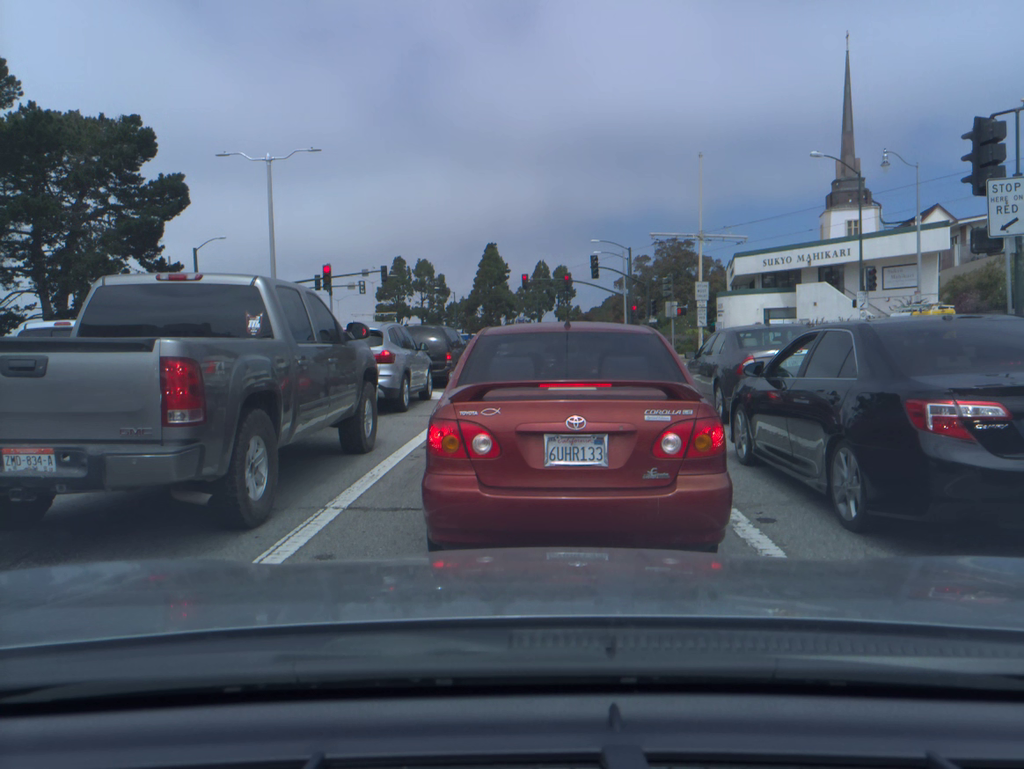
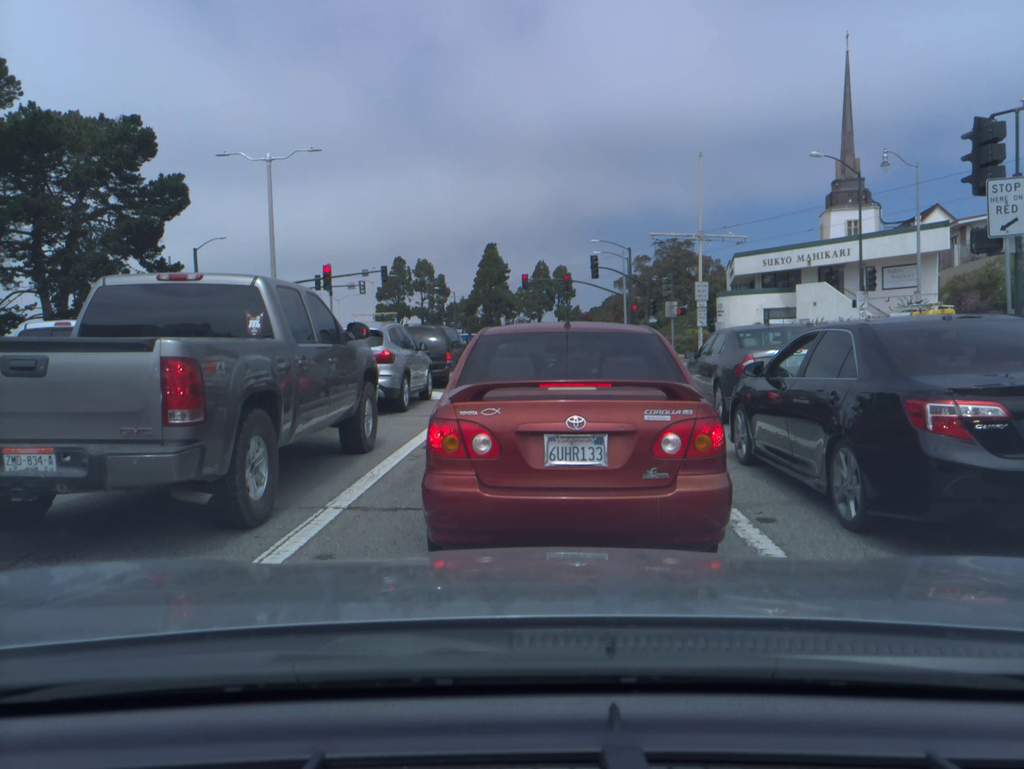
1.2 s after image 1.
(0.0, 0.0) m; 0°
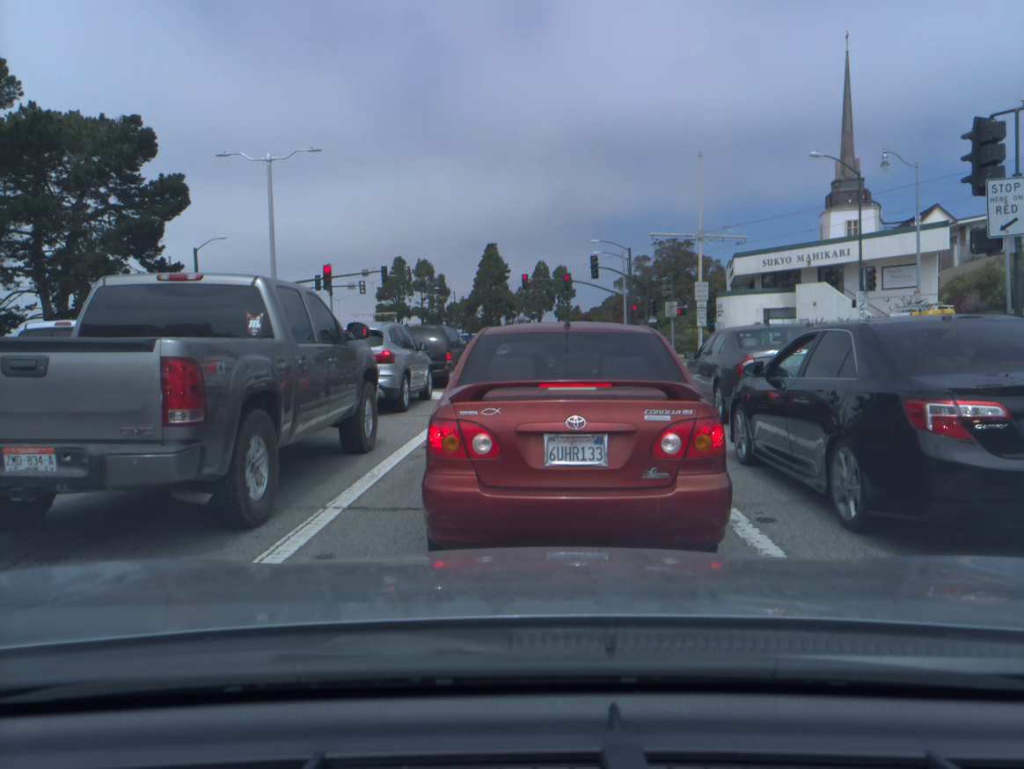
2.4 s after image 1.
(0.0, 0.0) m; 0°
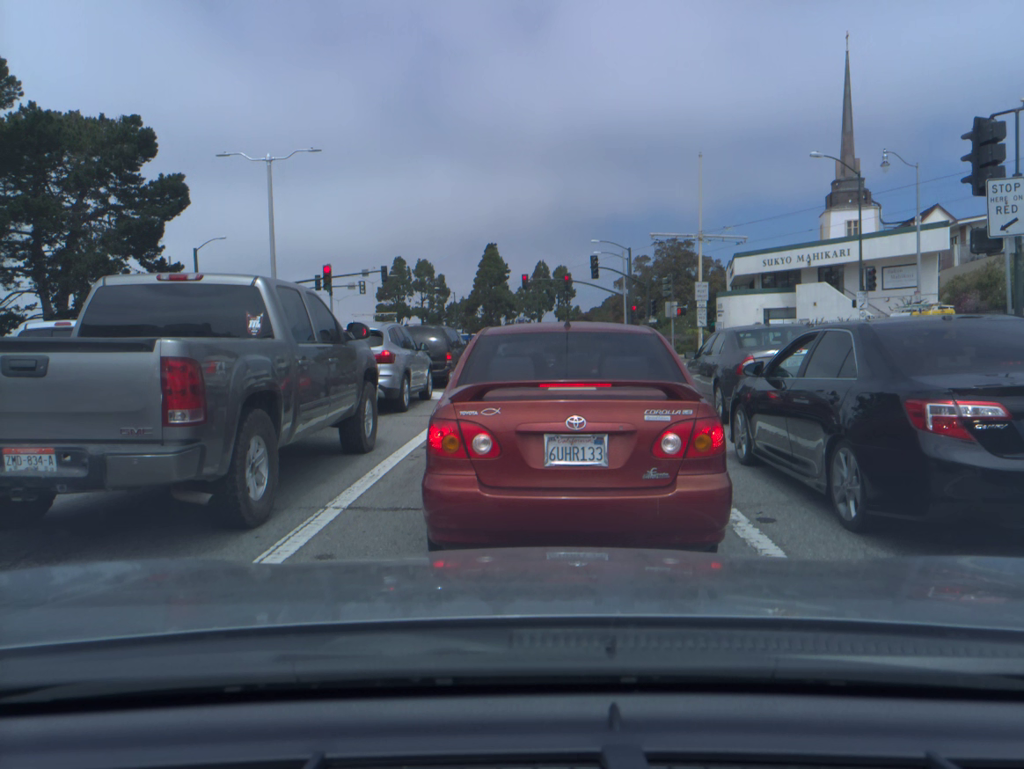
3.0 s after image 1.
(0.0, 0.0) m; 0°
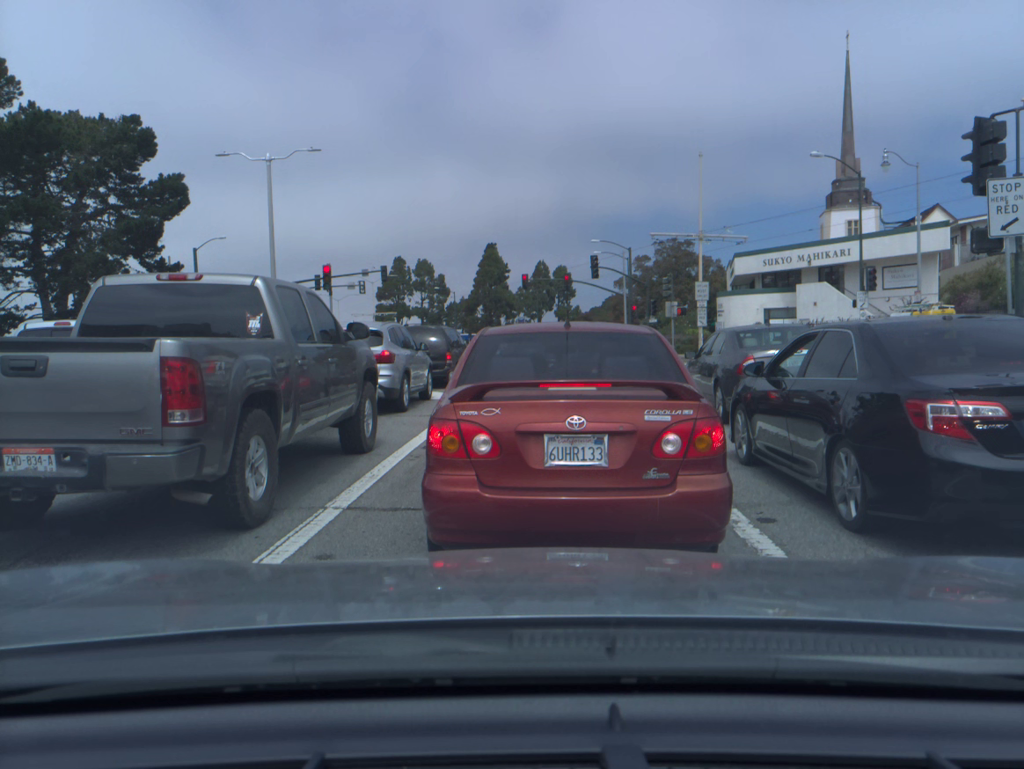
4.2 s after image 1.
(0.0, 0.0) m; 0°
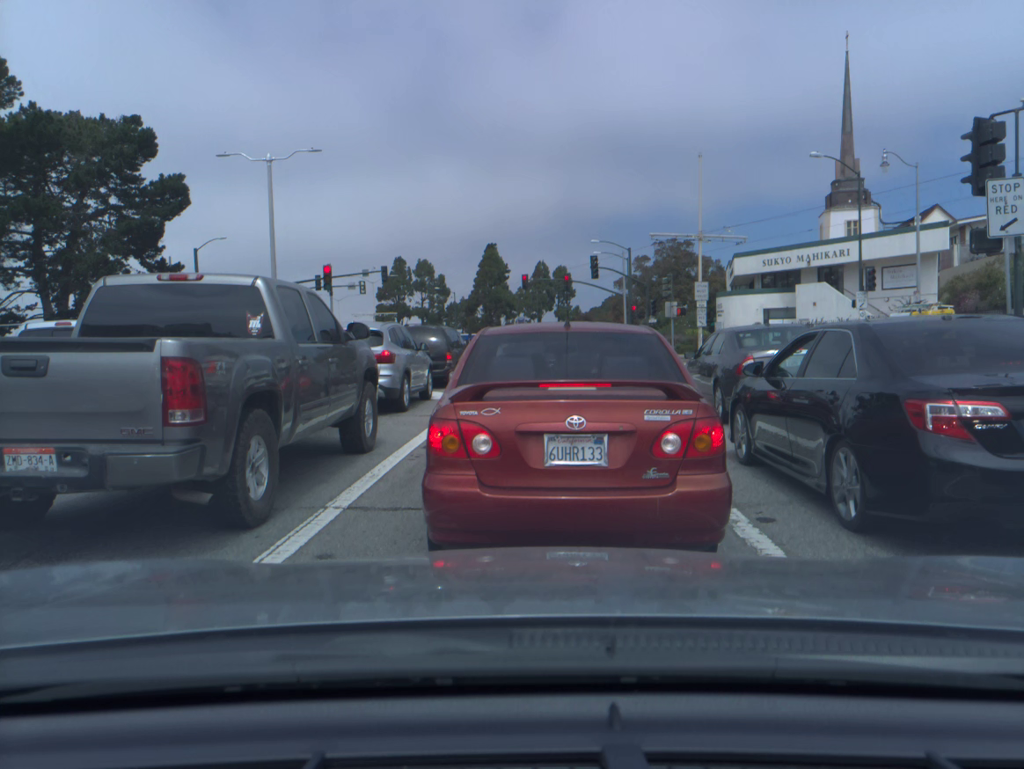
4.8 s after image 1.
(0.0, 0.0) m; 0°
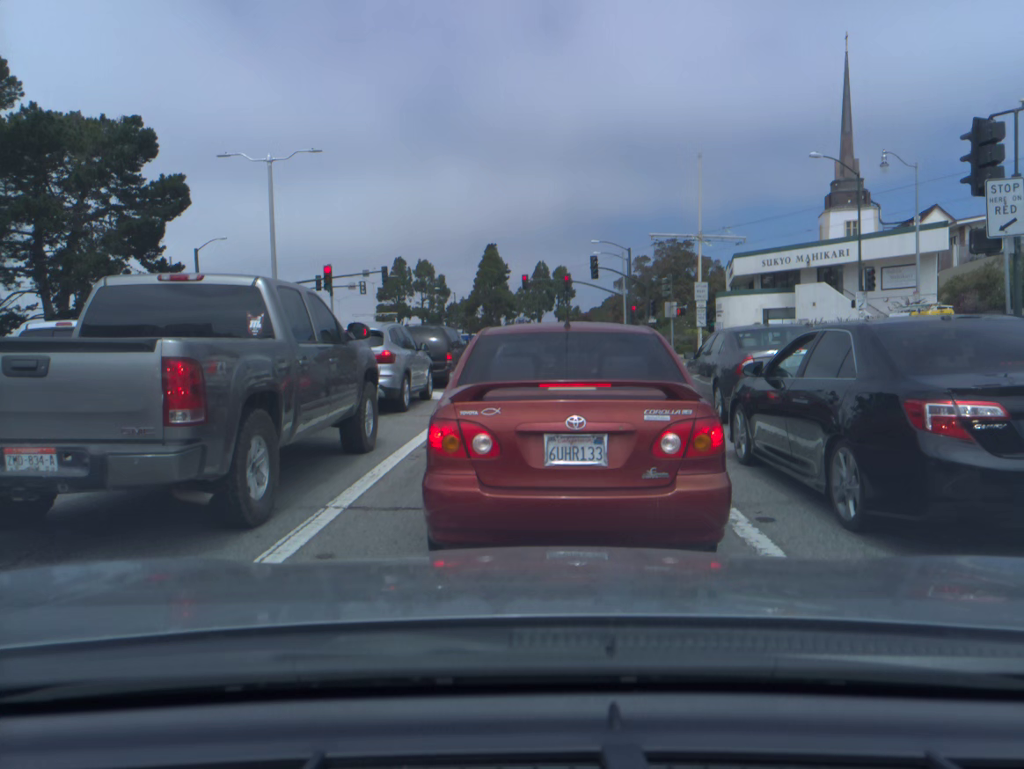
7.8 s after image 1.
(0.0, 0.0) m; 0°
